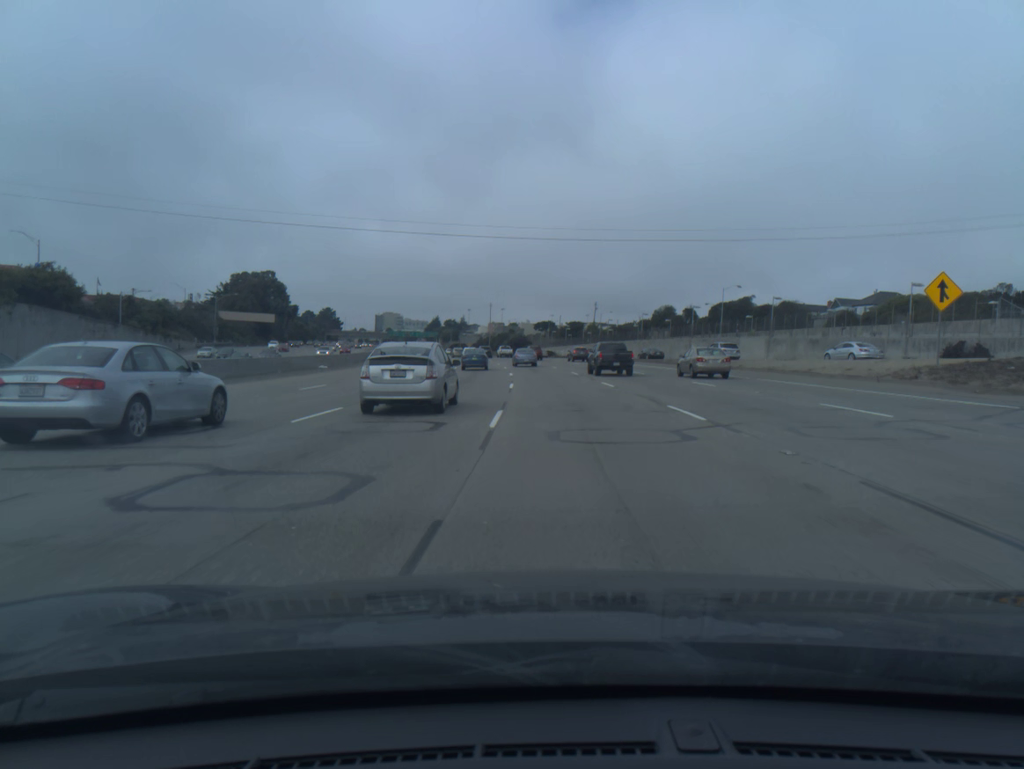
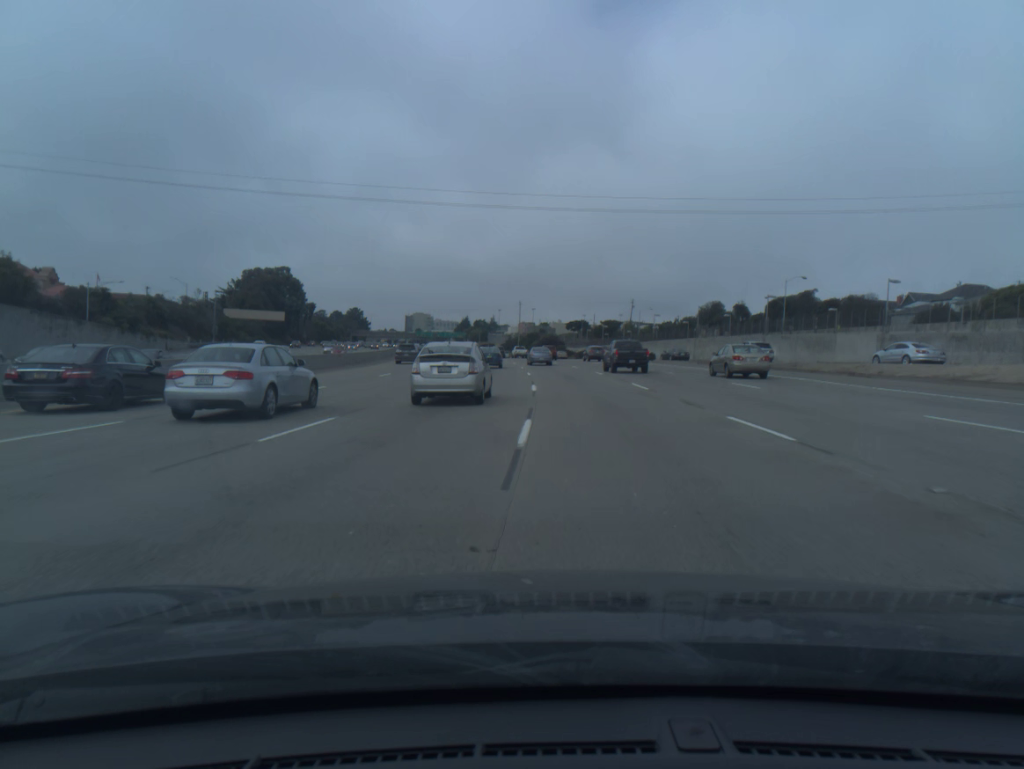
(-0.3, +17.3) m; -2°
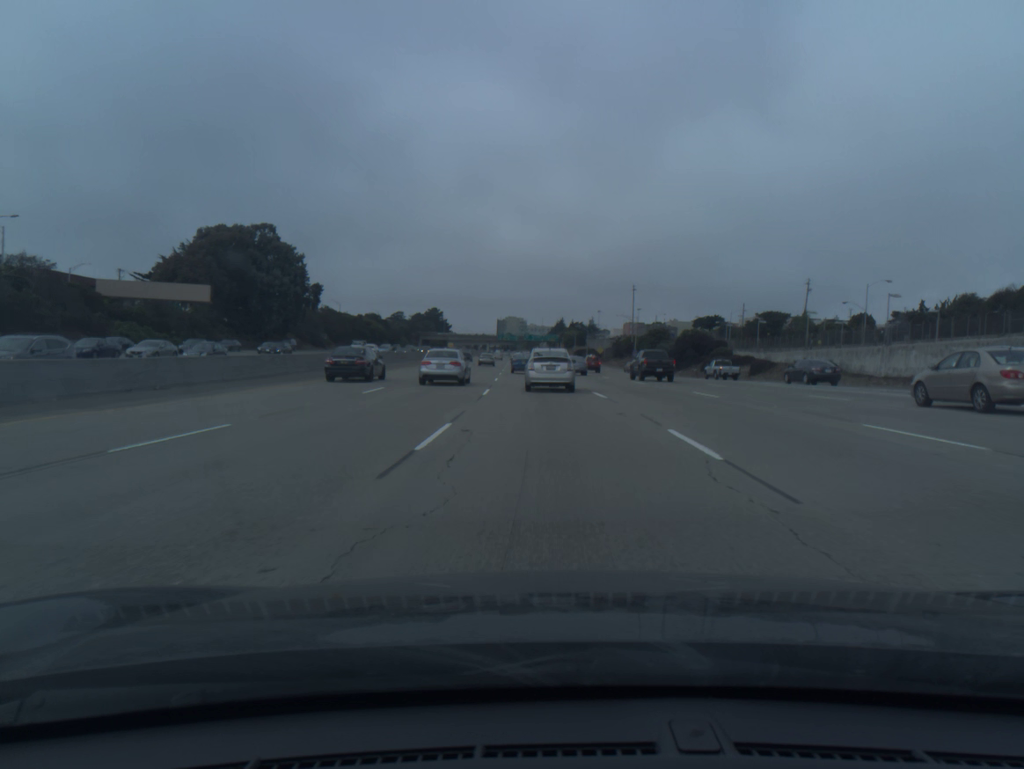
(-5.9, +86.5) m; -7°
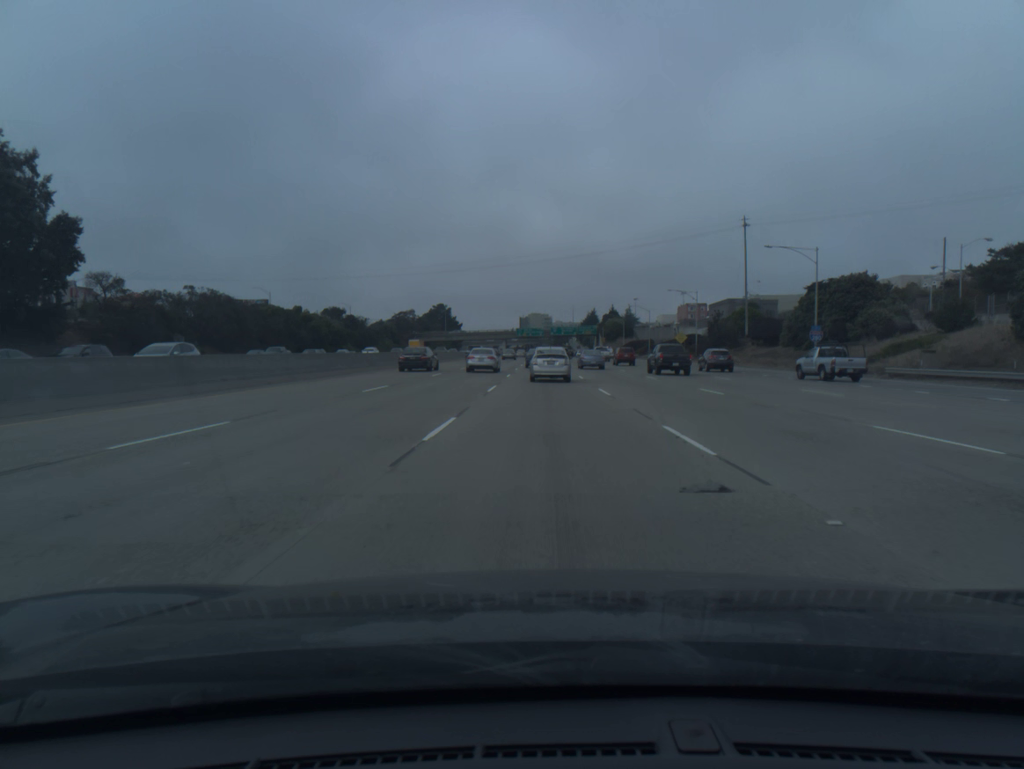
(-2.1, +85.6) m; -2°
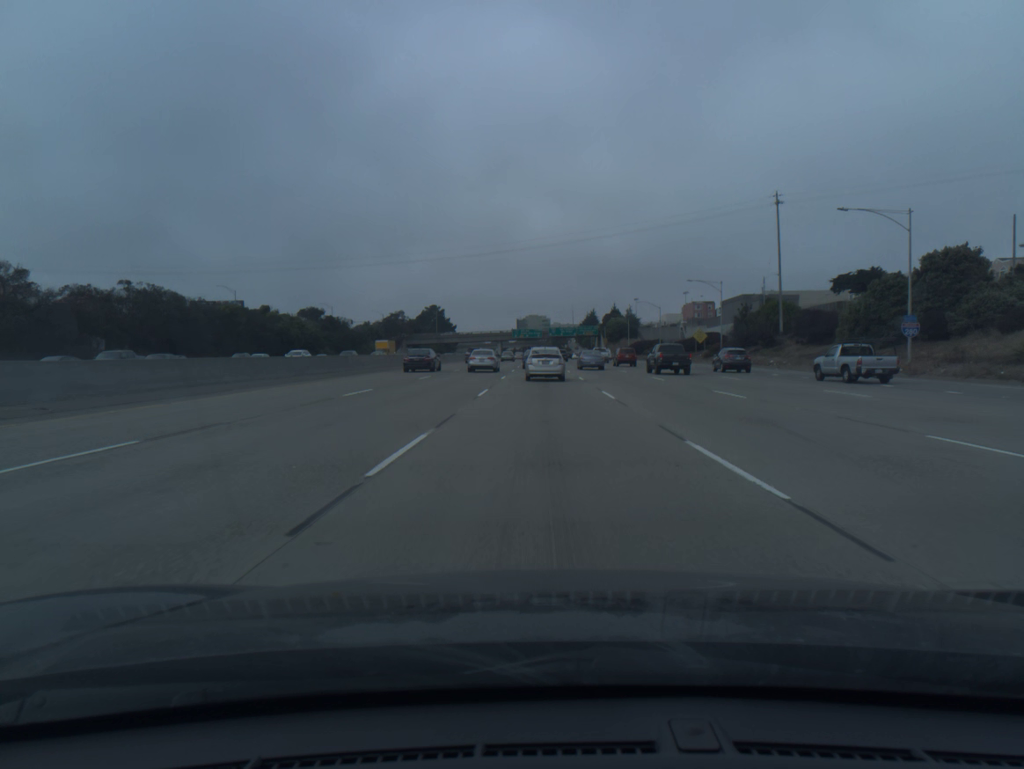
(0.0, +16.8) m; 0°
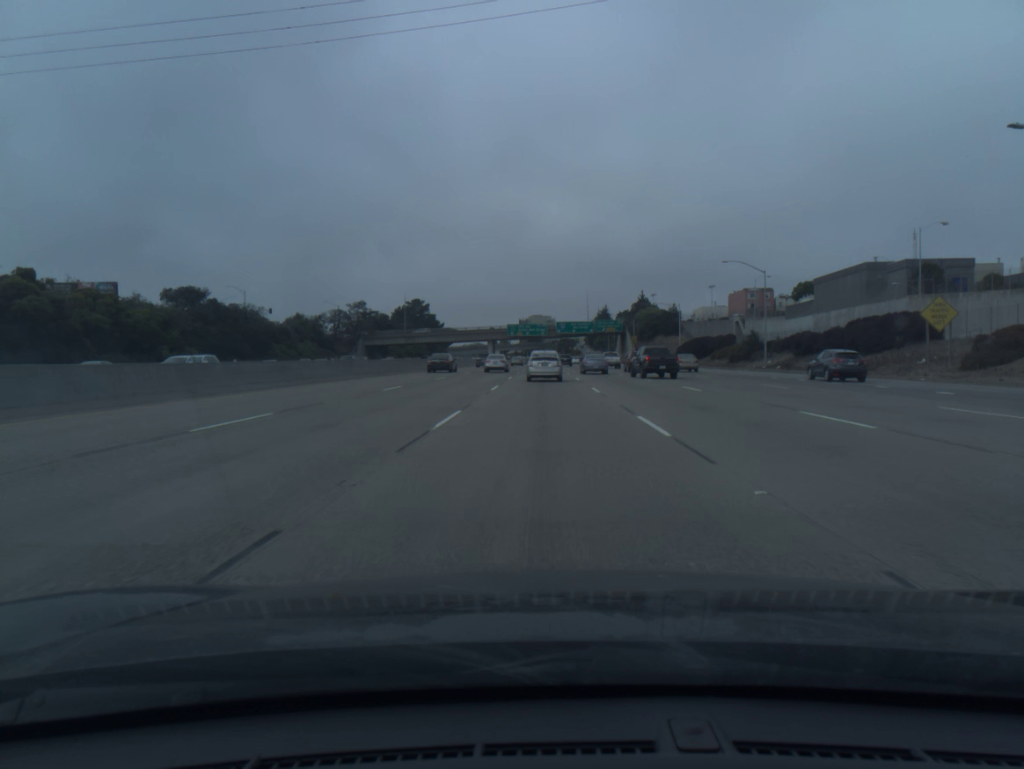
(-0.1, +66.1) m; 0°
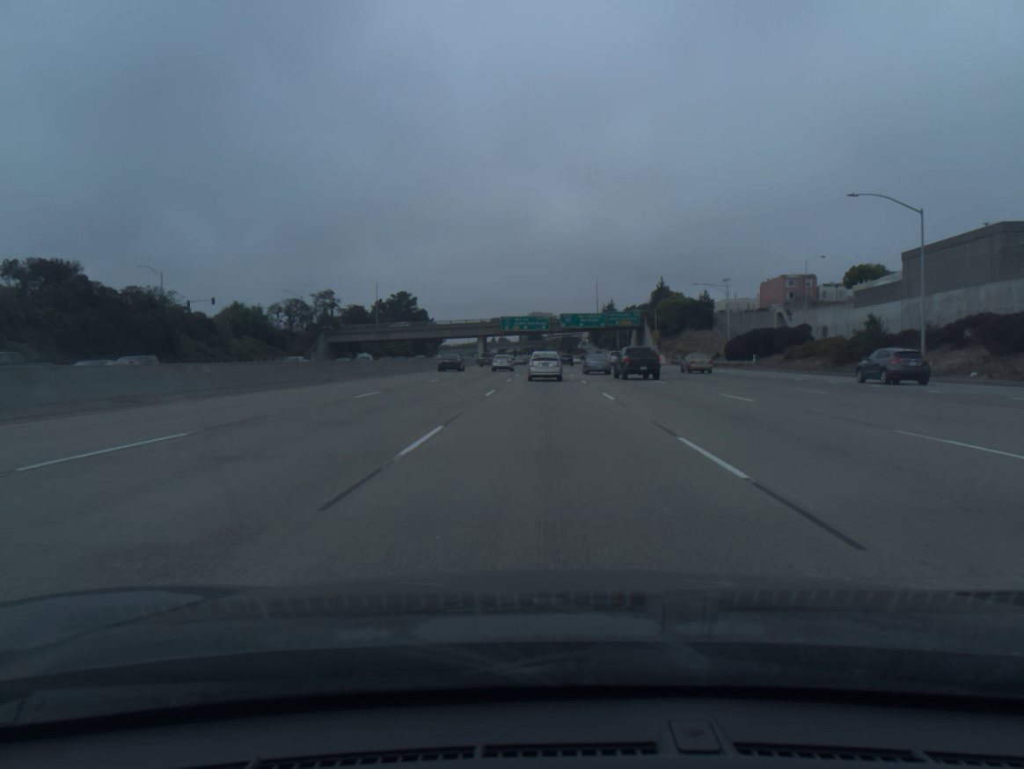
(0.0, +32.5) m; 0°
